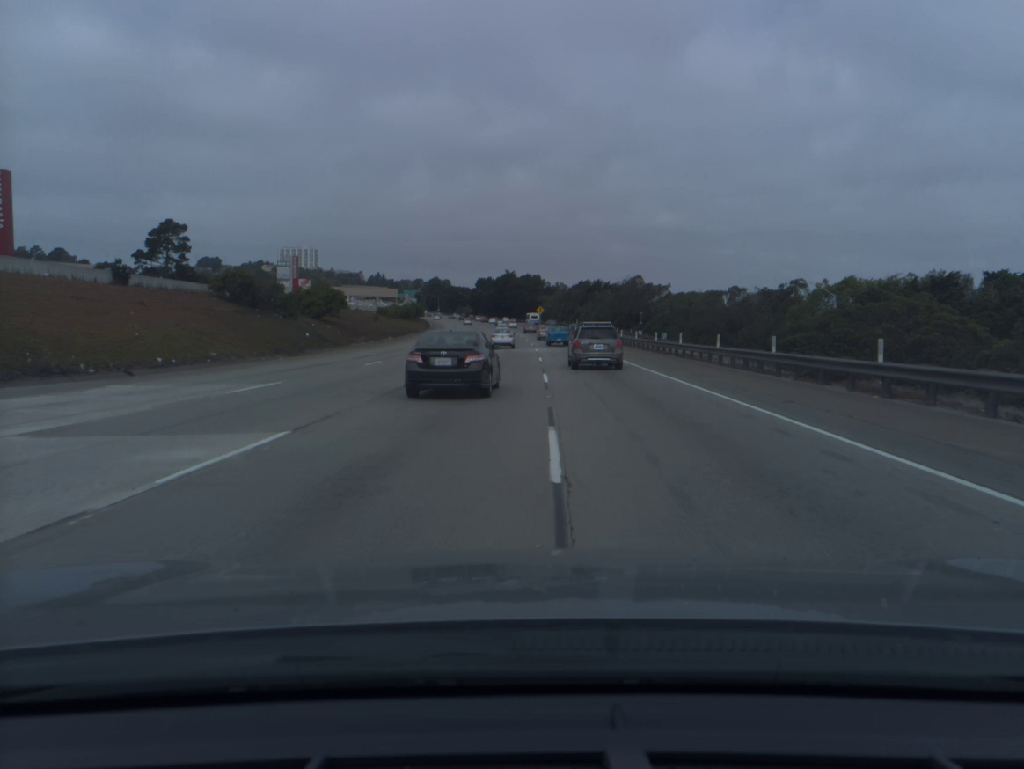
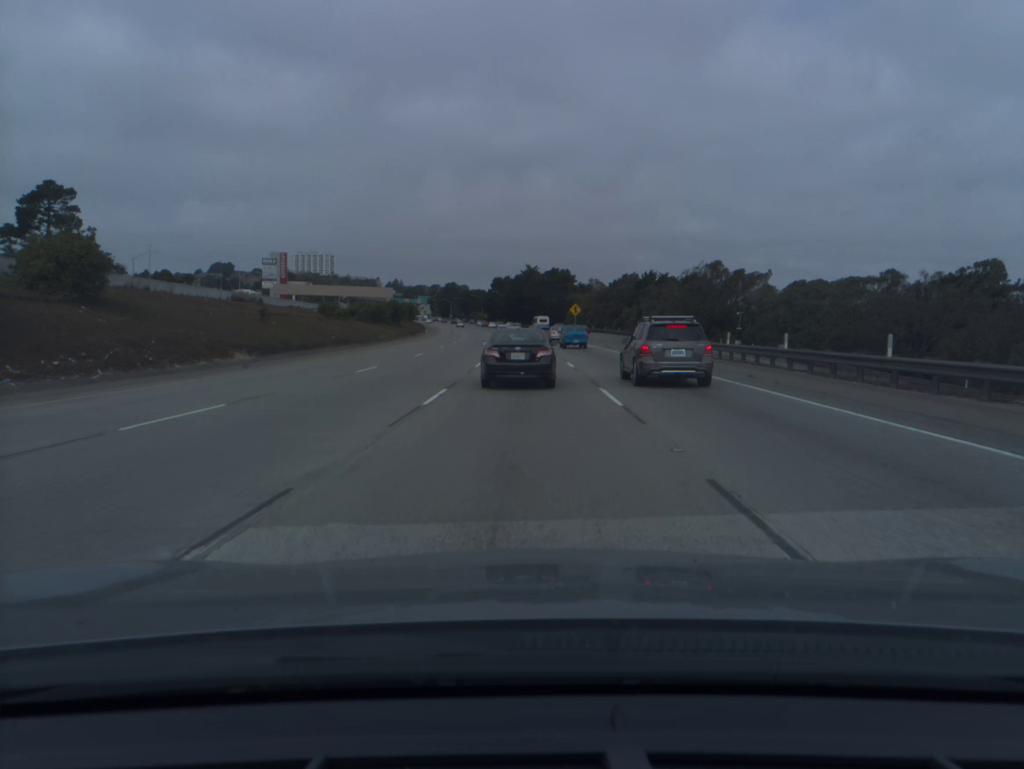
(-0.7, +50.6) m; -2°
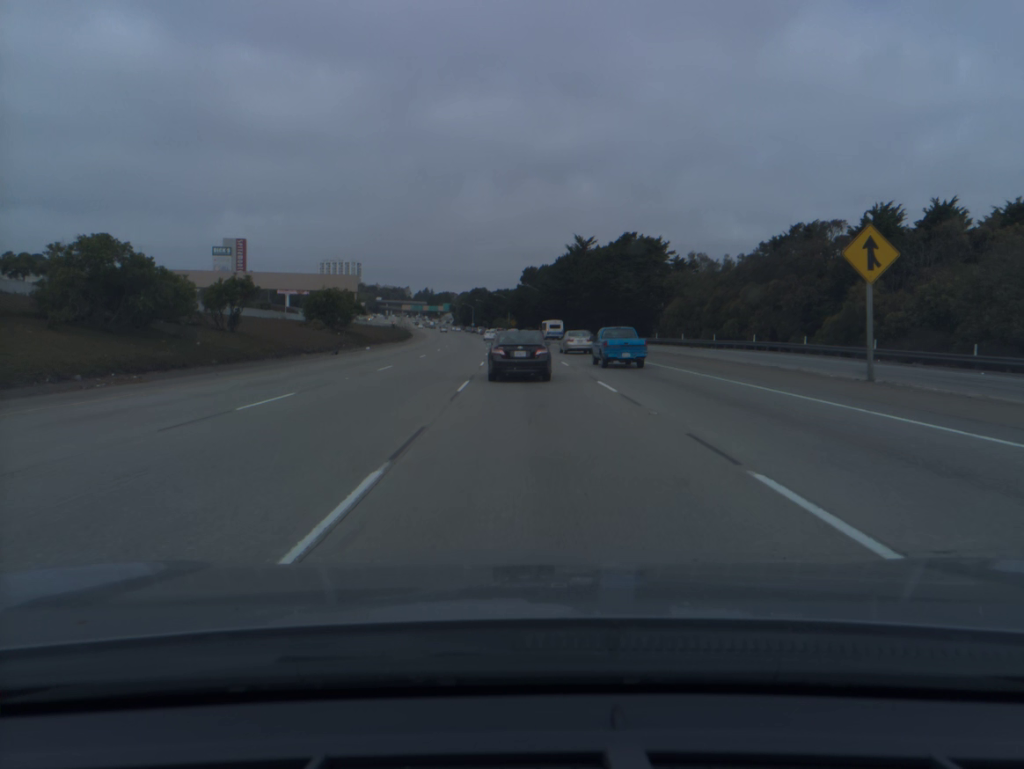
(-1.7, +83.7) m; -3°
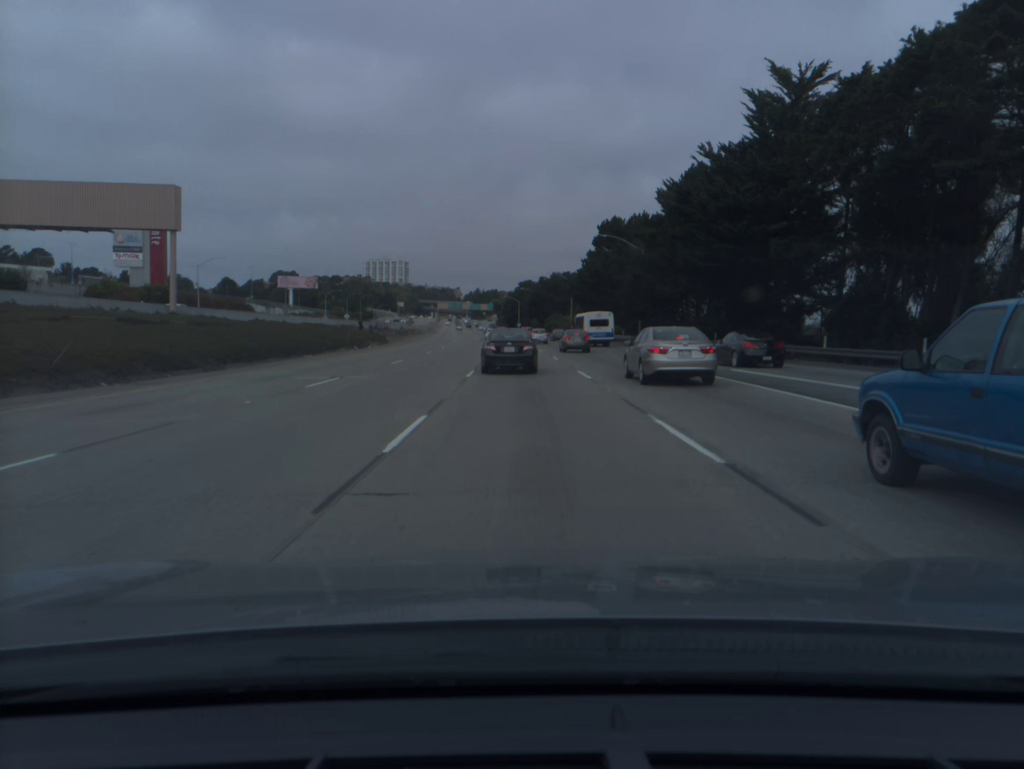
(-2.6, +83.1) m; -4°
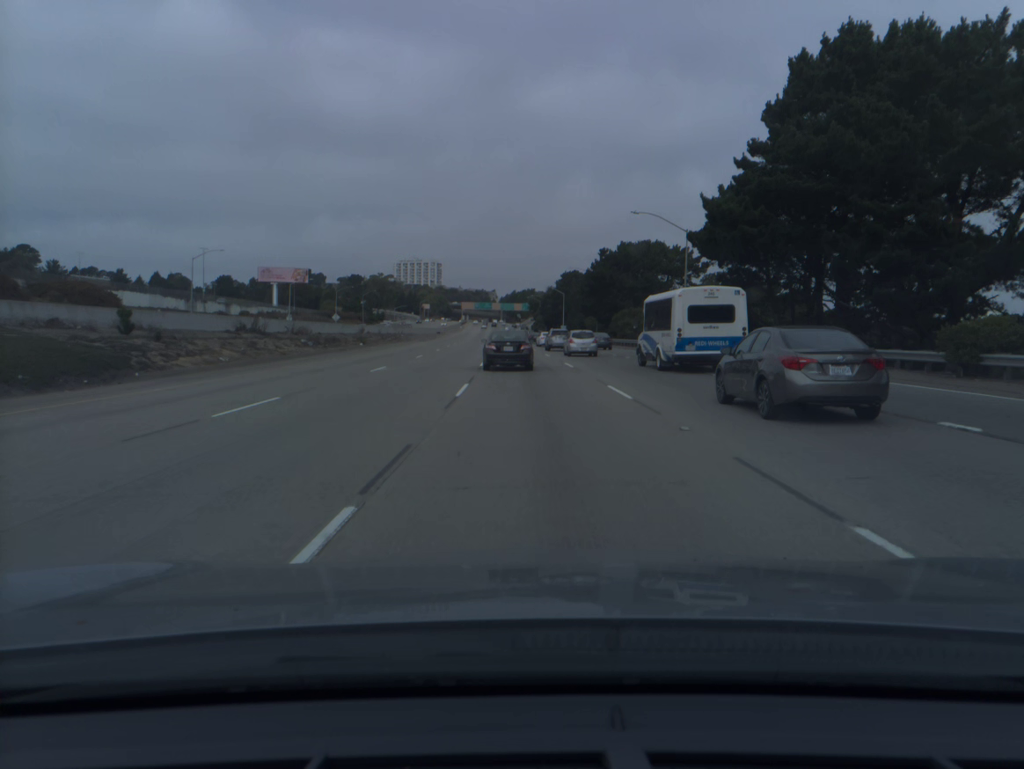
(-1.8, +64.9) m; -3°
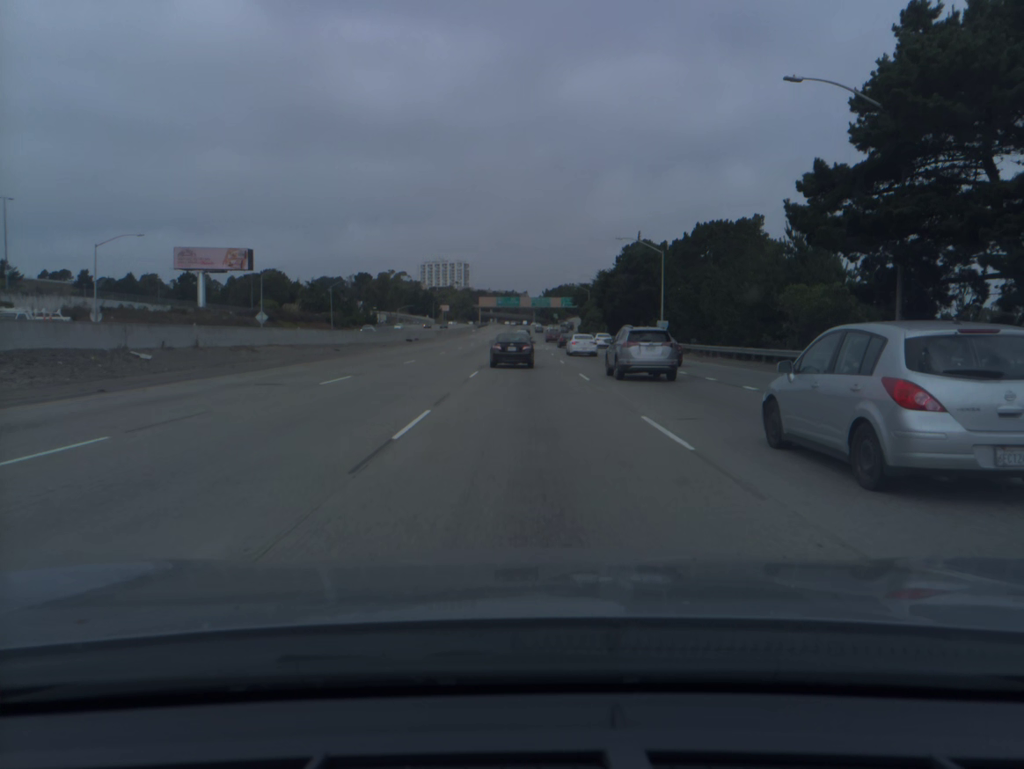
(-2.0, +79.9) m; -2°
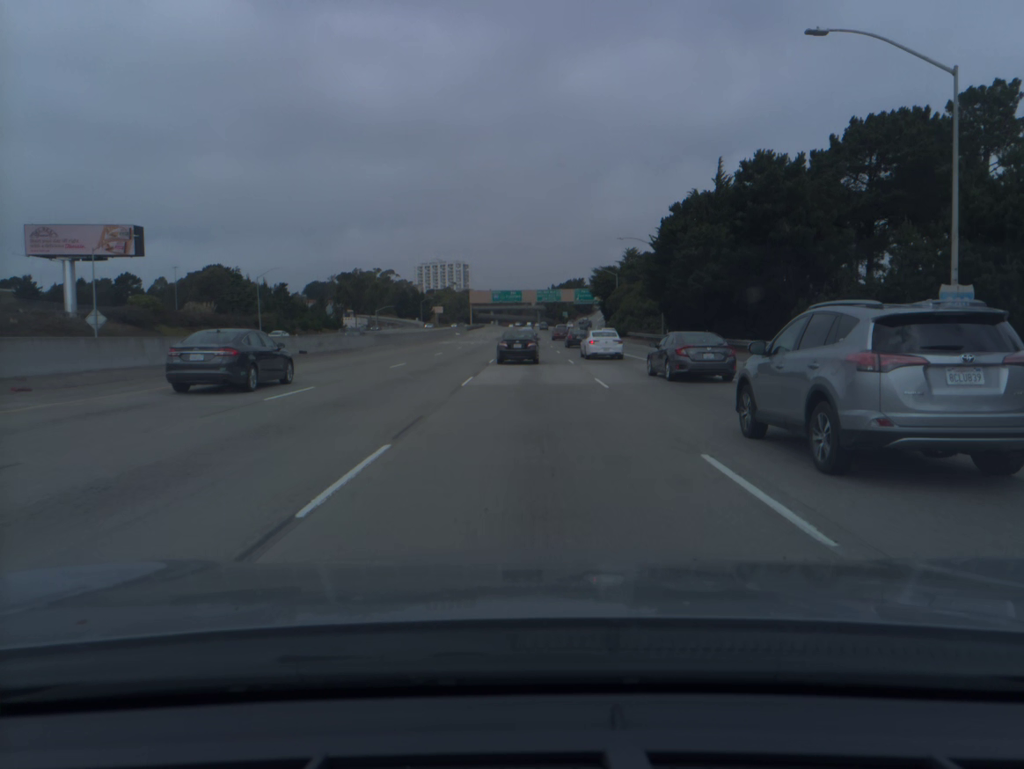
(-0.1, +48.4) m; 0°
